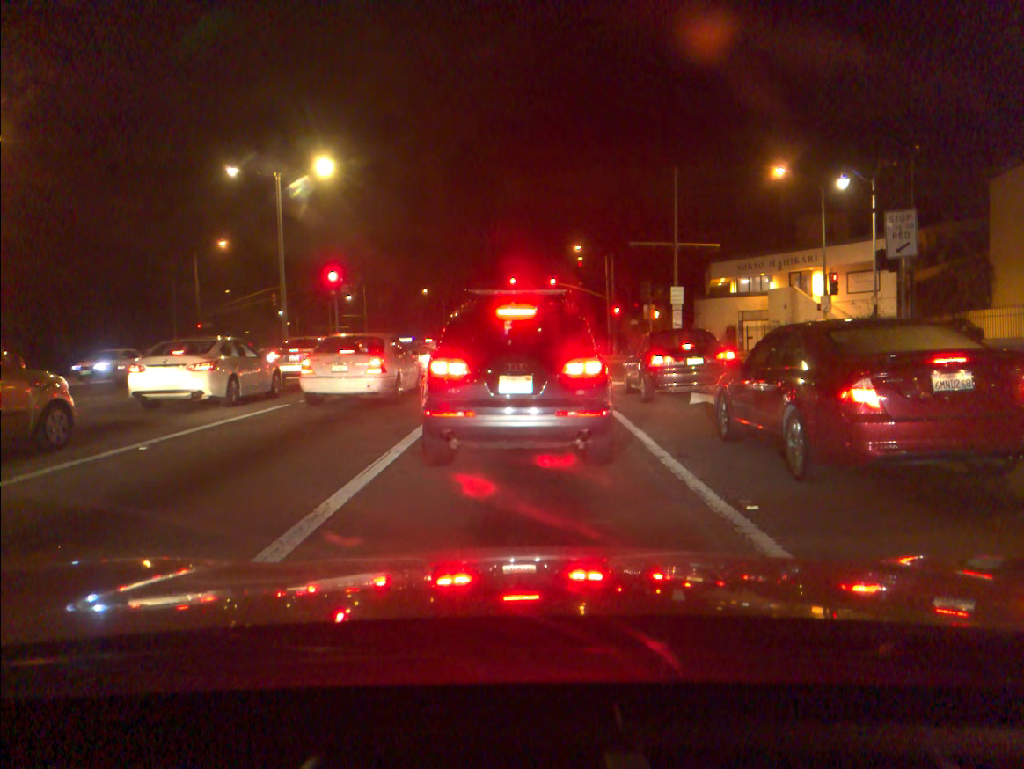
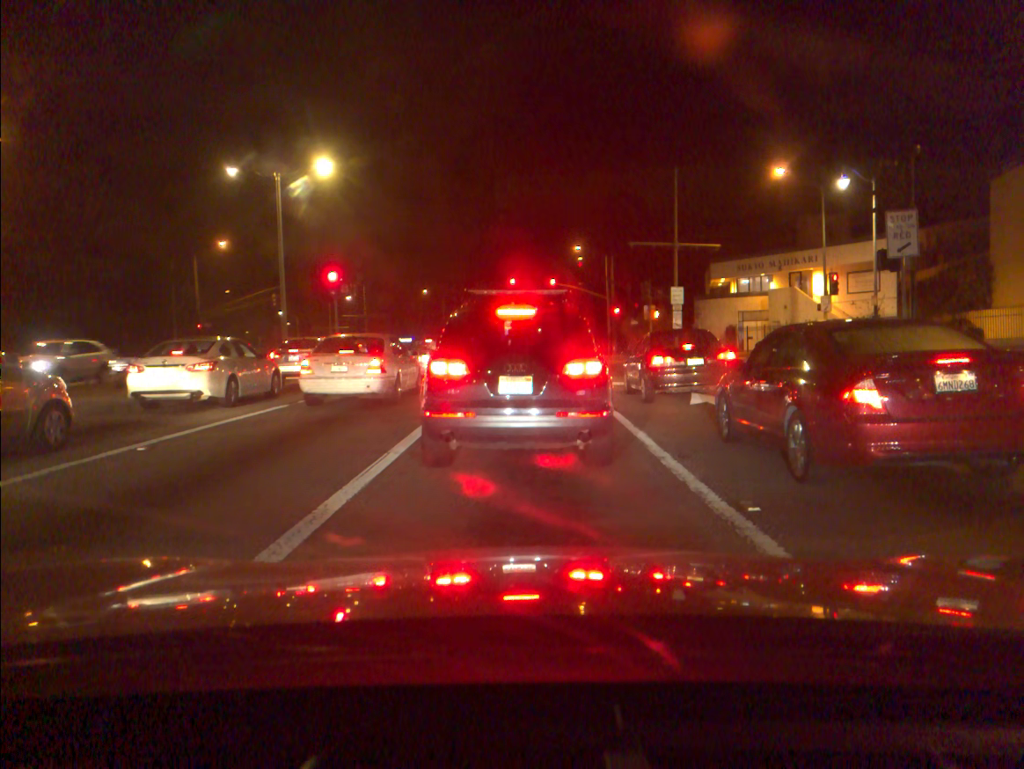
(0.0, 0.0) m; 0°
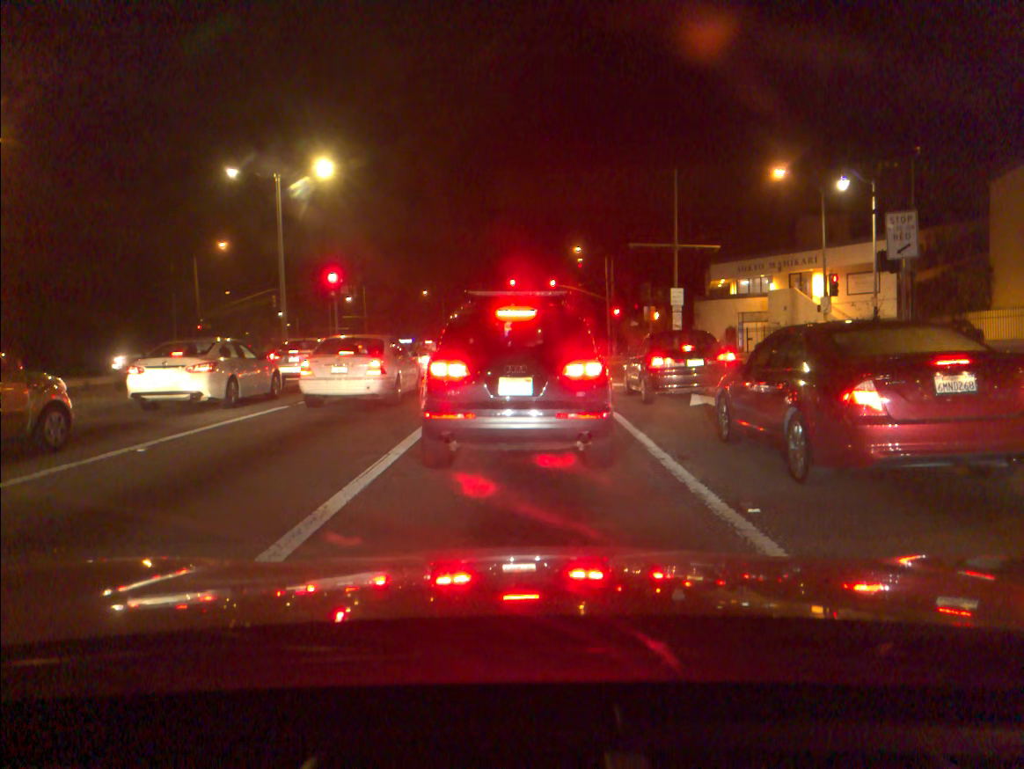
(0.0, -0.1) m; 0°
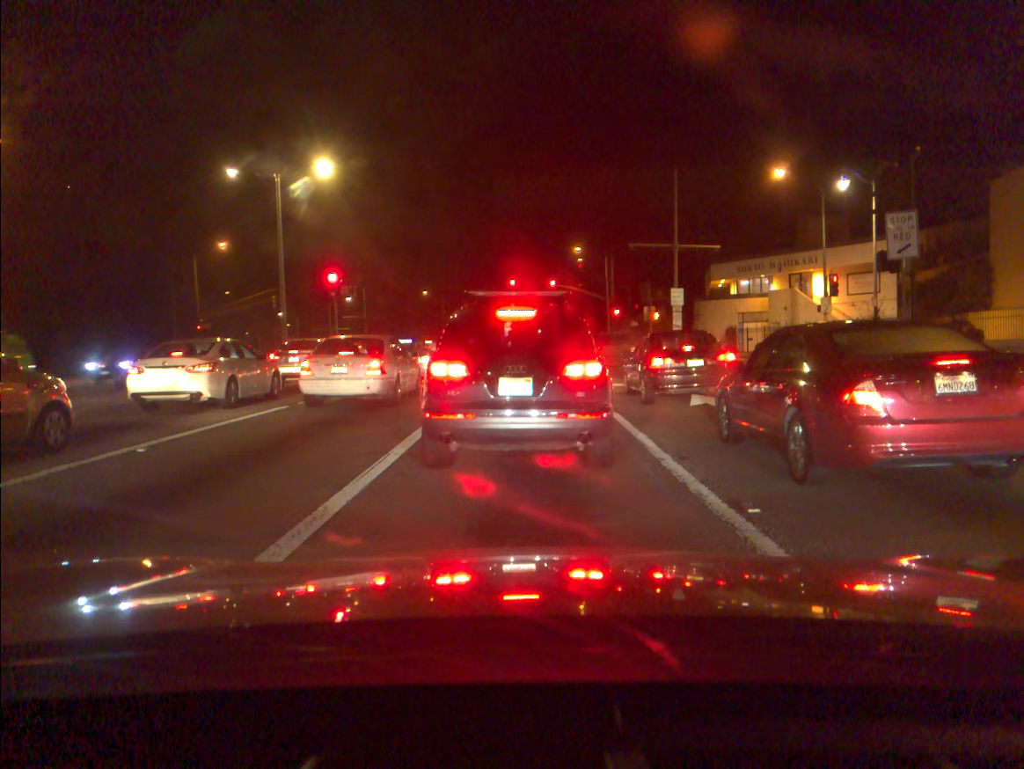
(0.0, 0.0) m; 0°
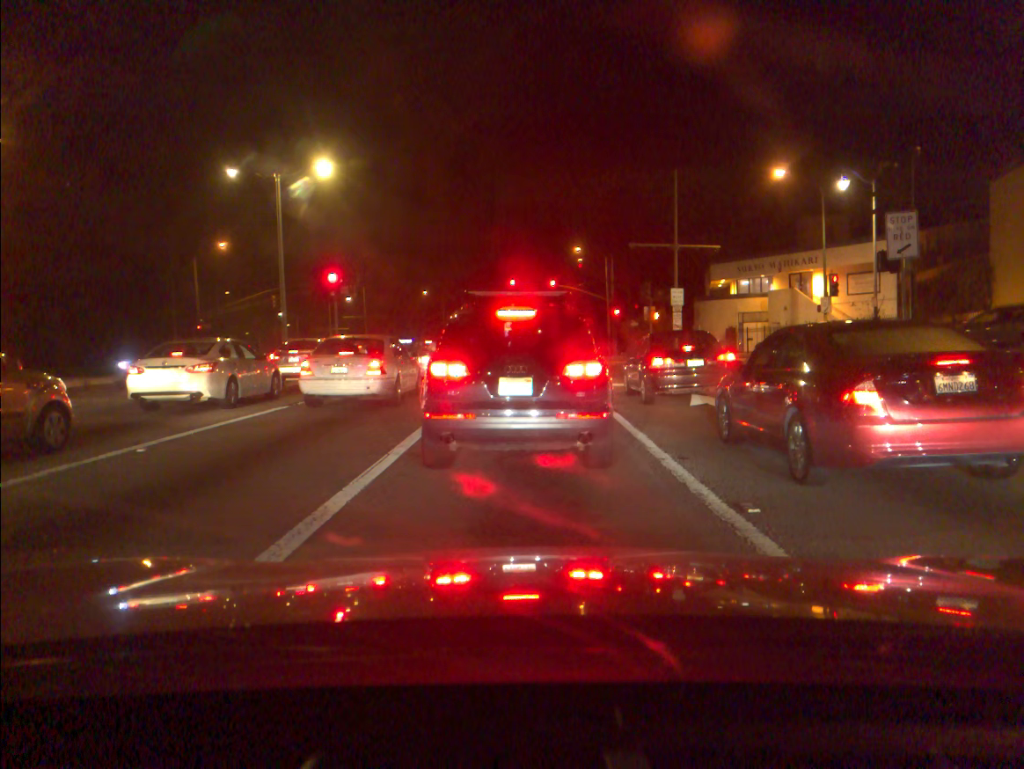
(0.0, 0.0) m; 0°
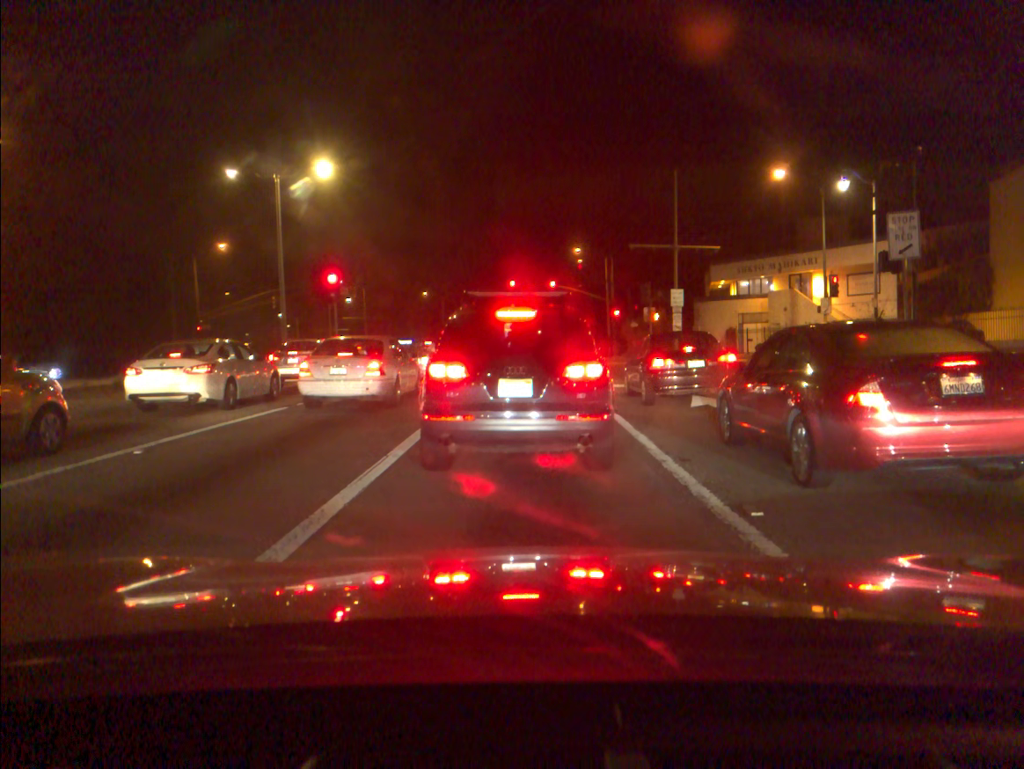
(0.0, +0.1) m; 0°
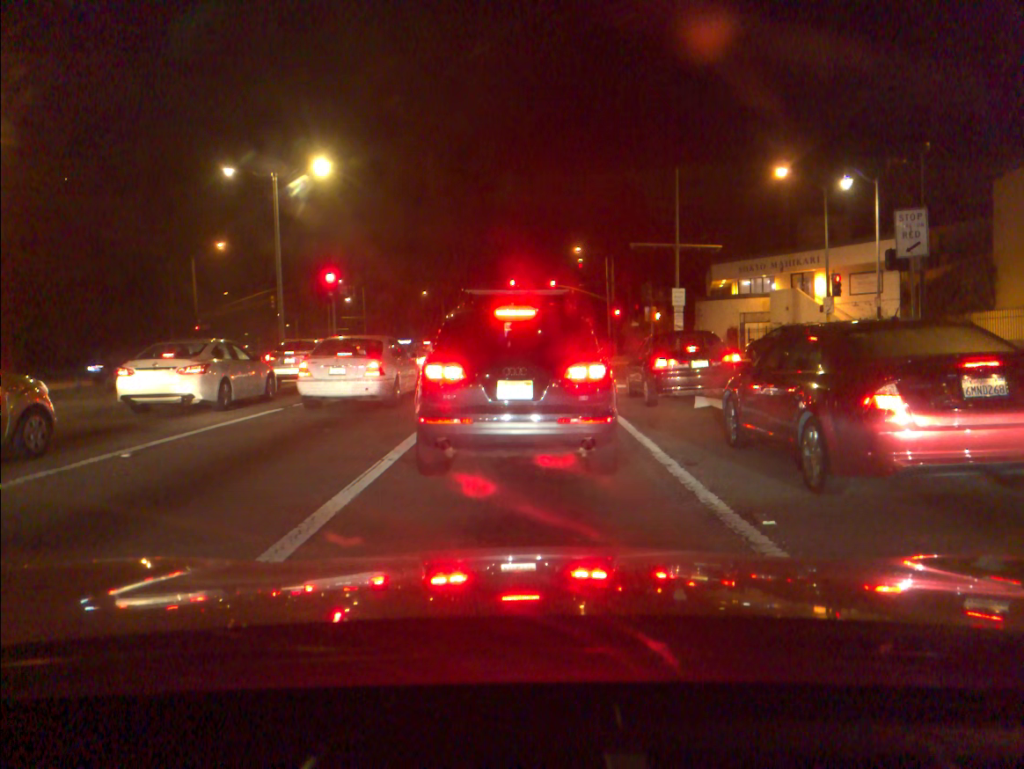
(0.0, +0.2) m; 0°
